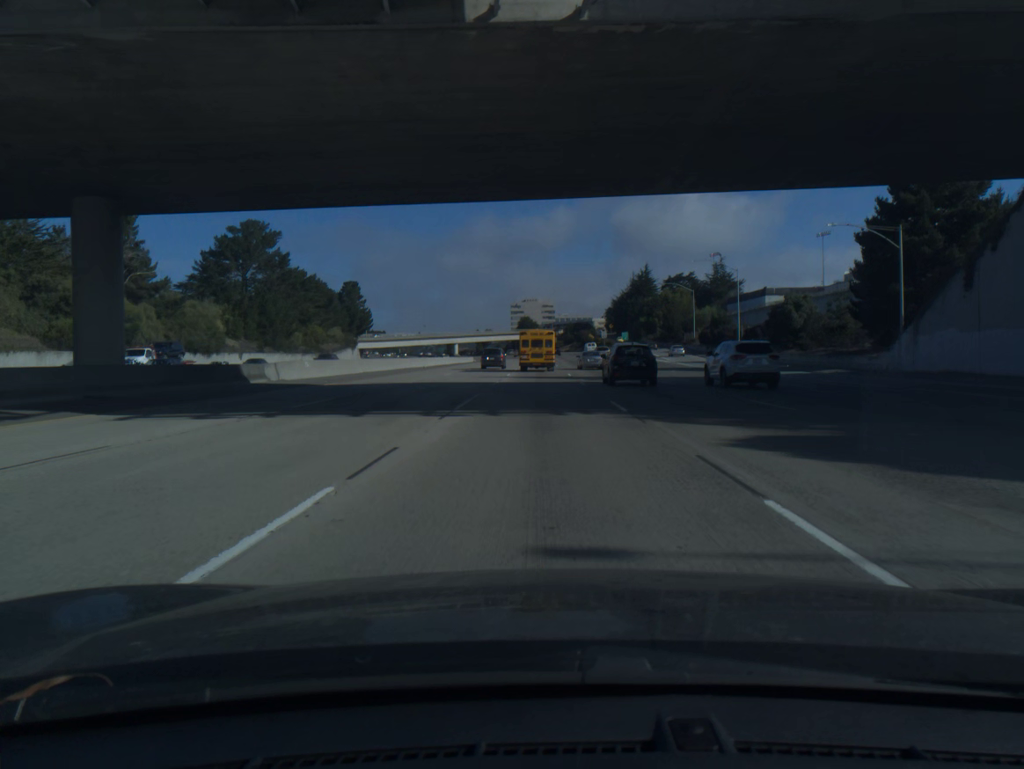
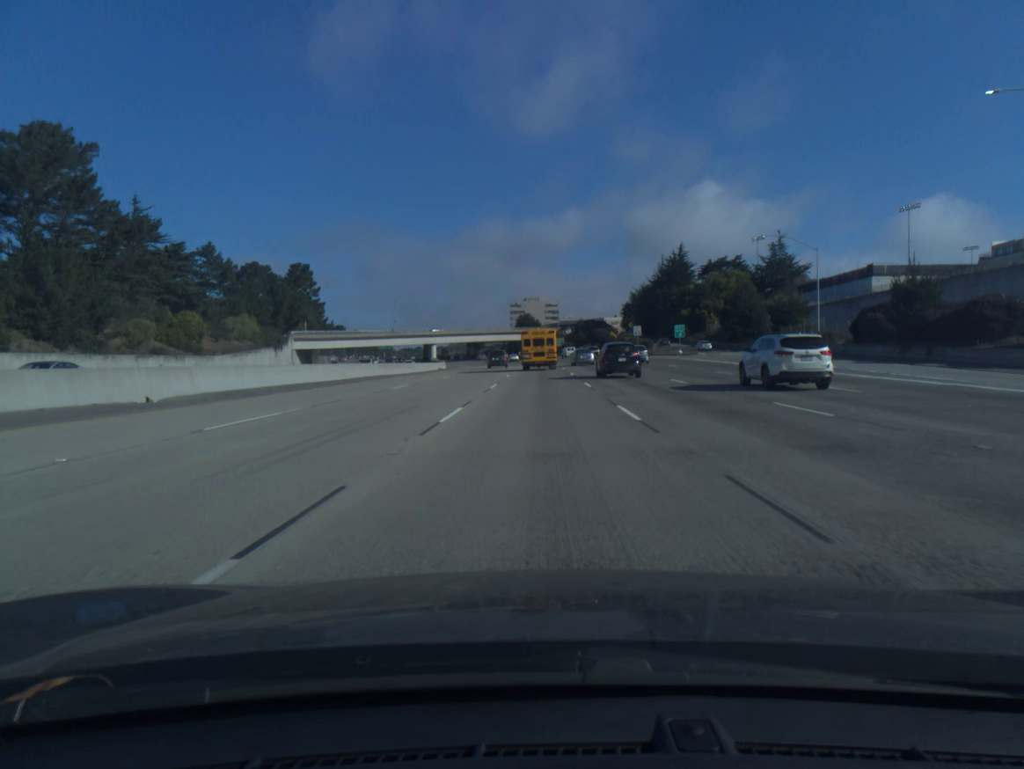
(-0.1, +59.8) m; 0°
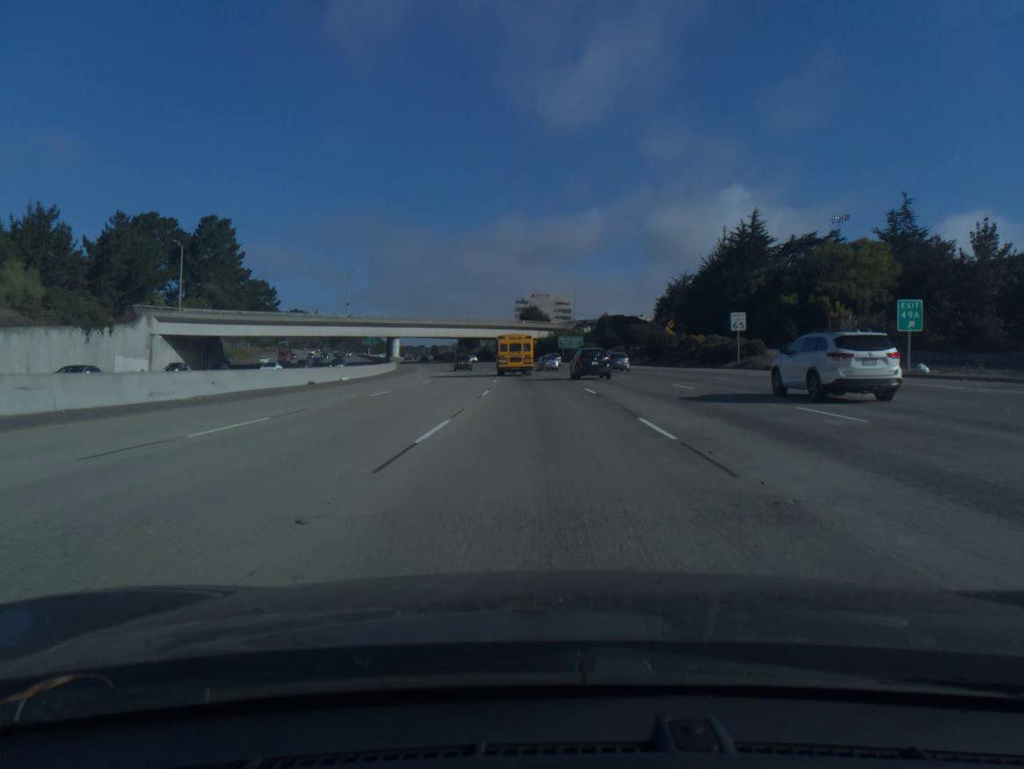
(-0.1, +60.0) m; -1°
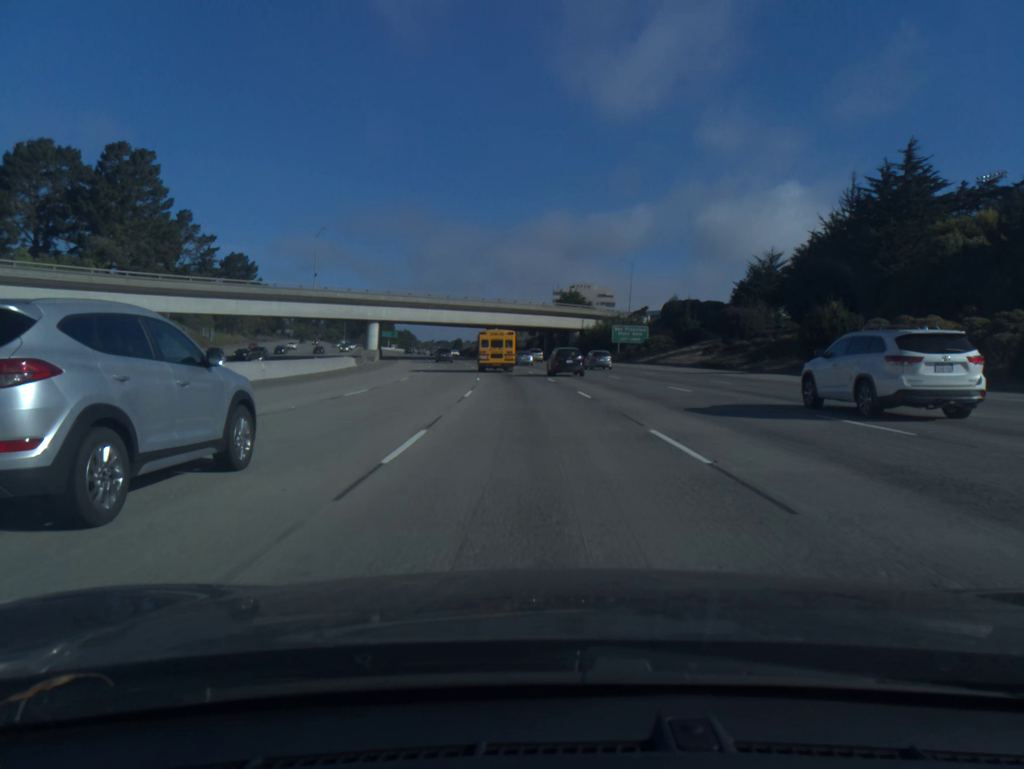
(-0.8, +45.3) m; -3°
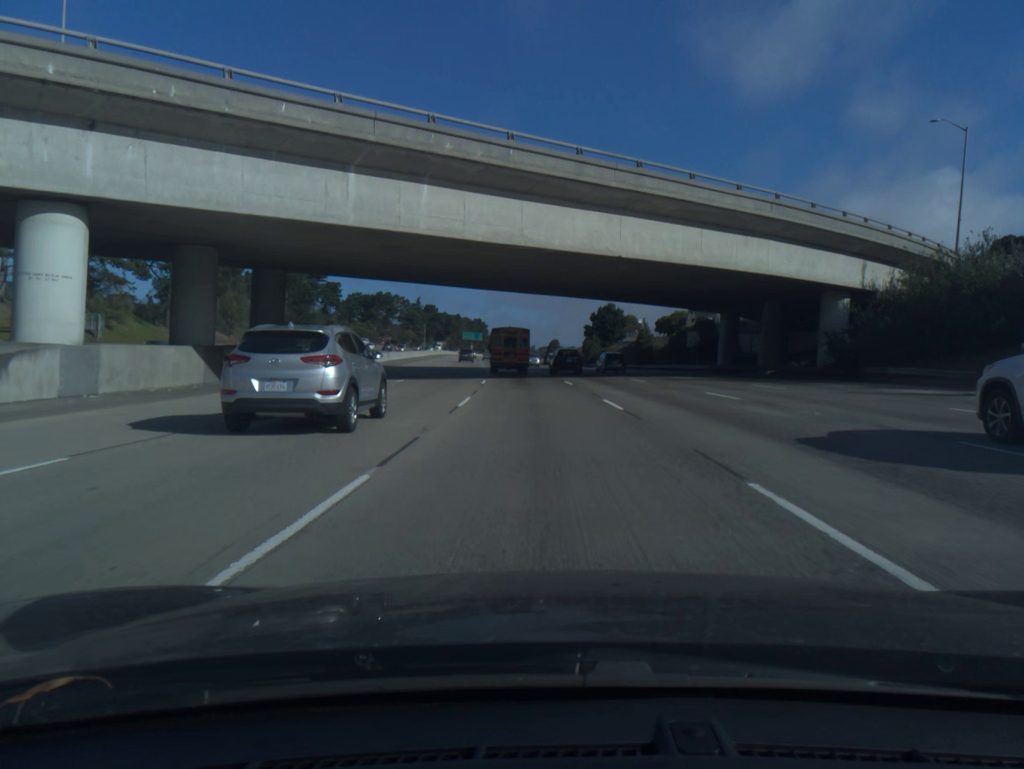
(-5.0, +76.5) m; -8°
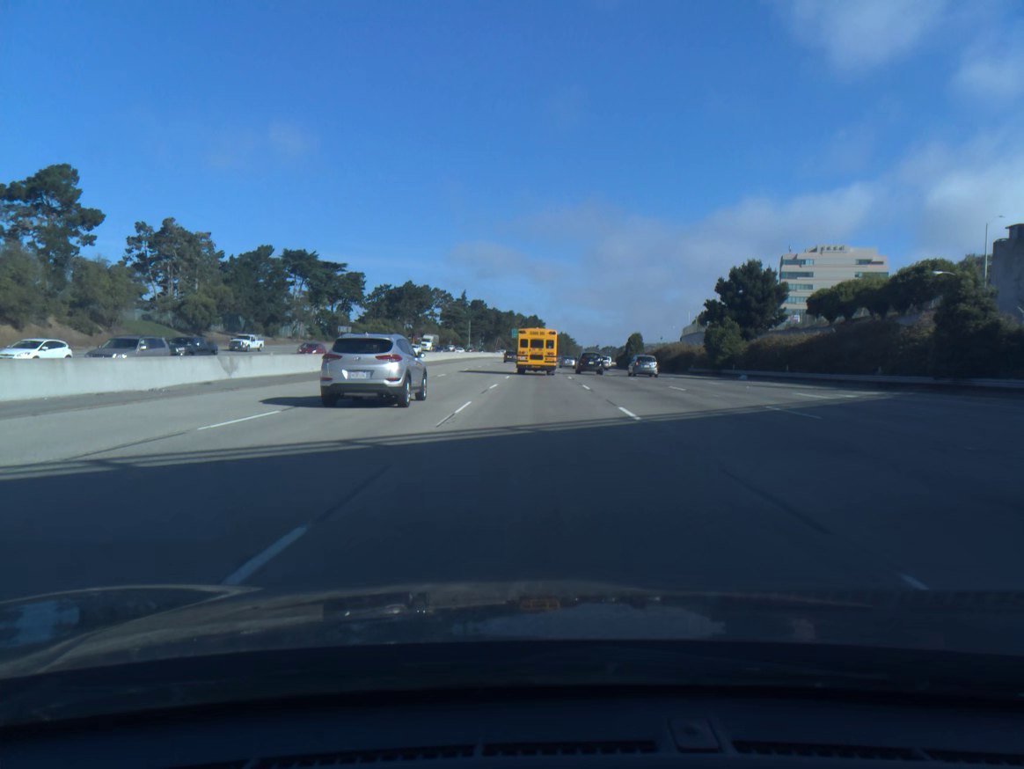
(-2.4, +59.5) m; -4°
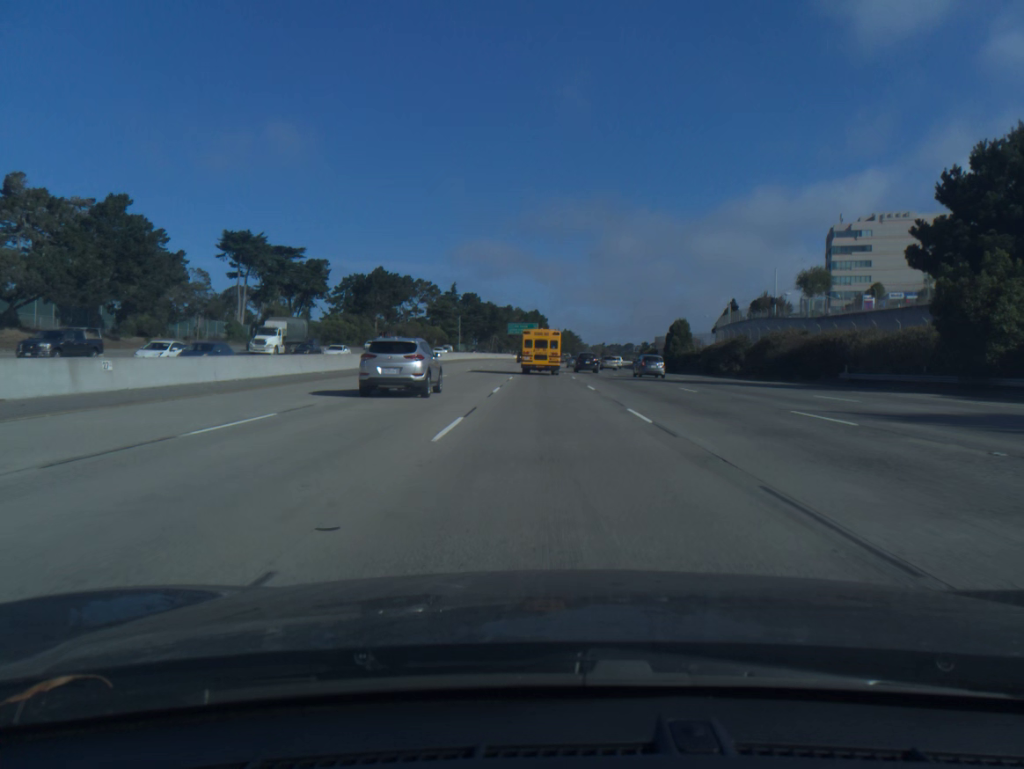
(-0.3, +44.0) m; 0°
